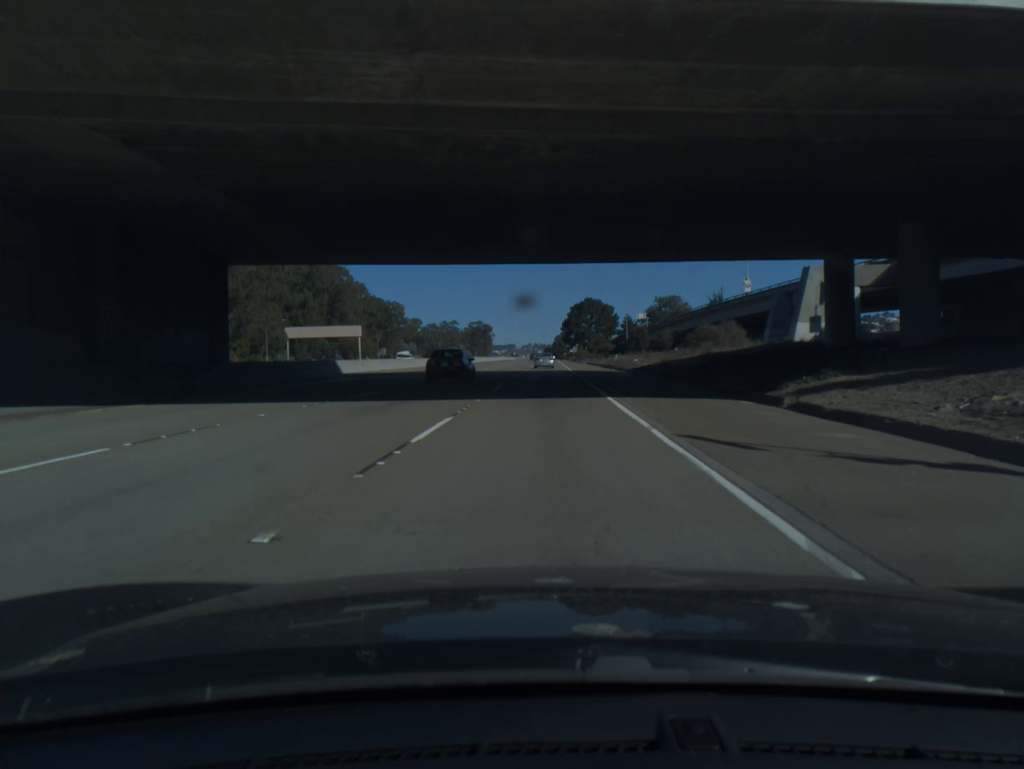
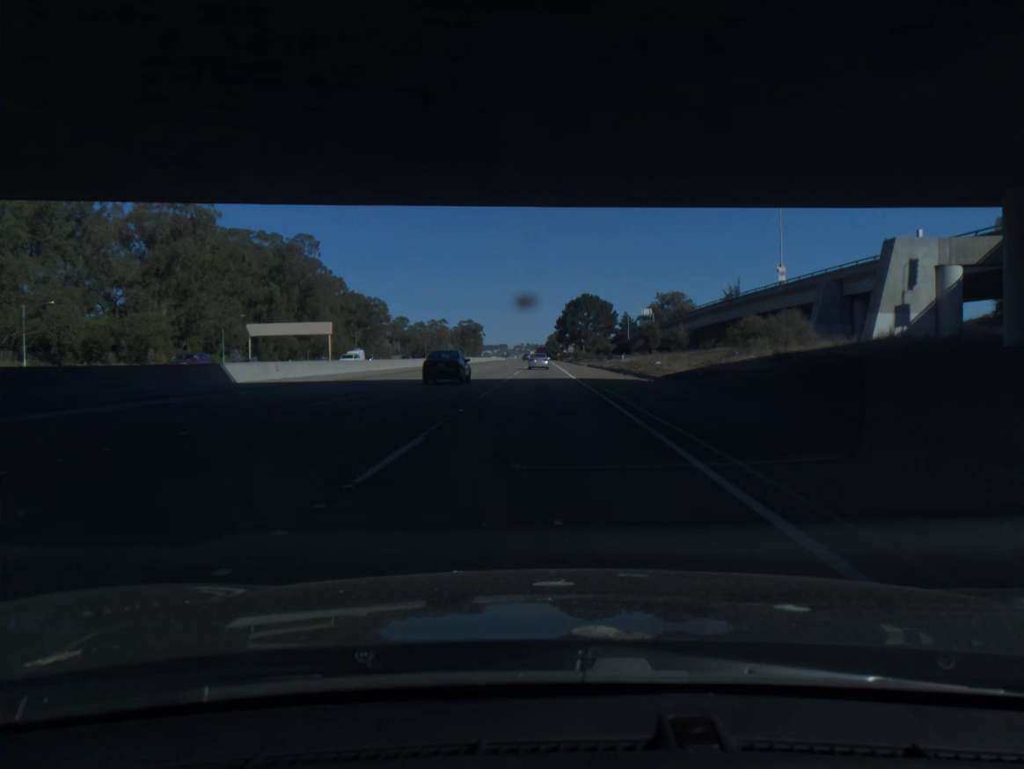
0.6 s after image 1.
(+0.1, +17.7) m; +1°
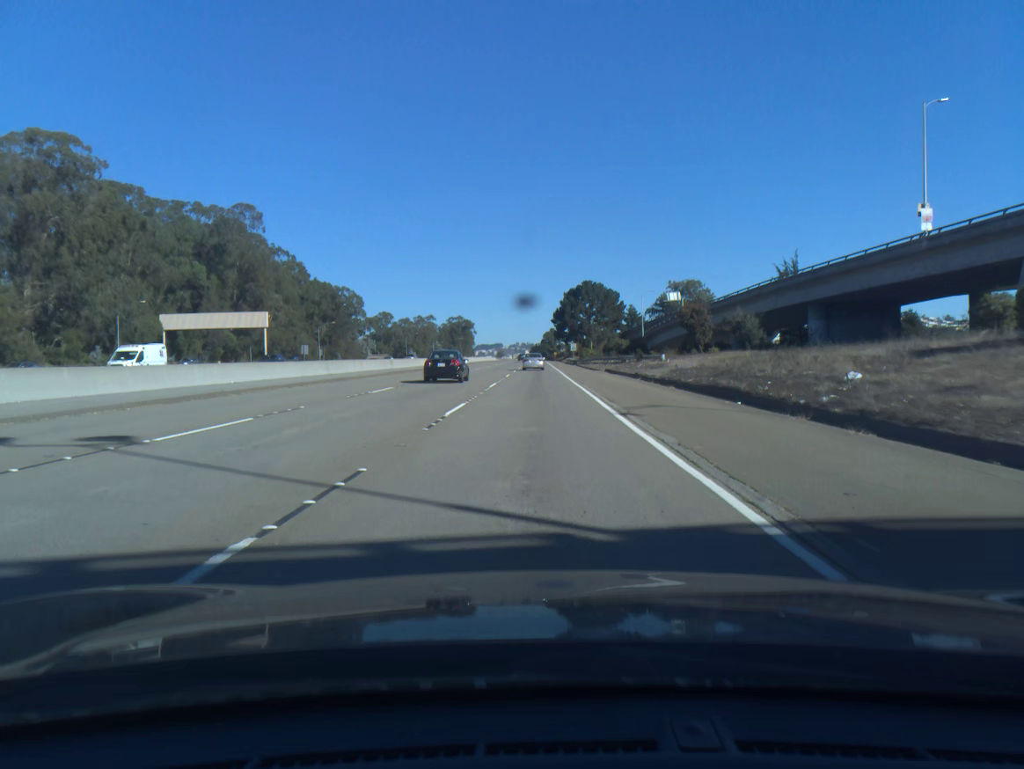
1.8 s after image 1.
(+0.2, +35.3) m; 0°
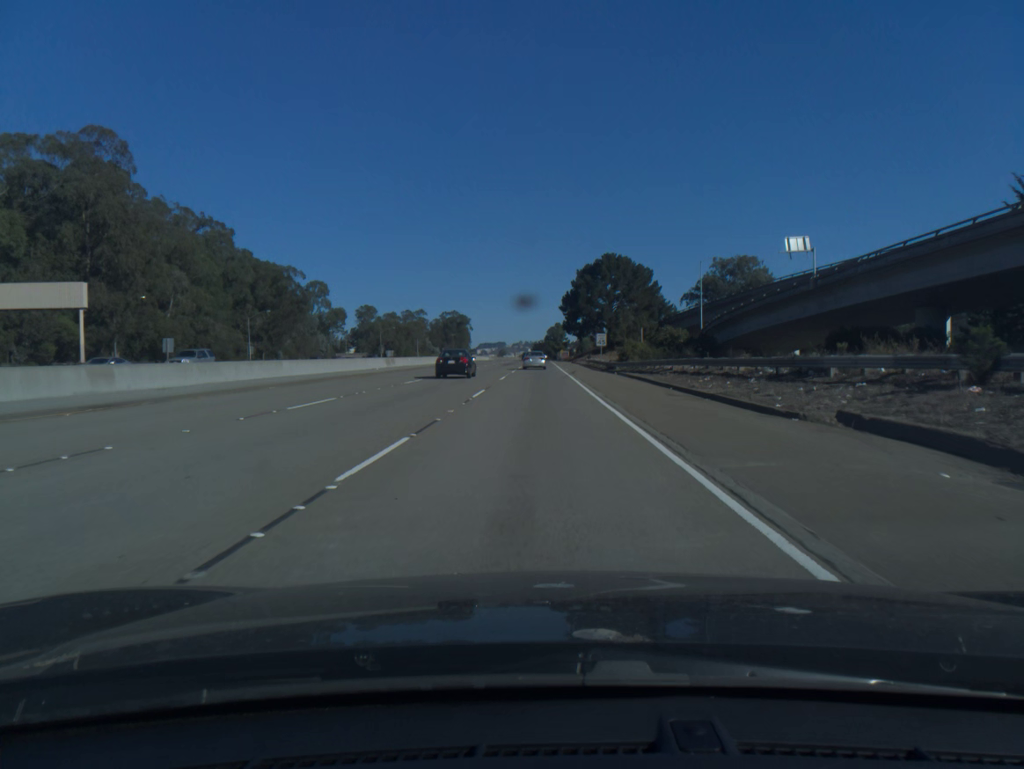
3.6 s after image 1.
(-0.1, +52.0) m; 0°
